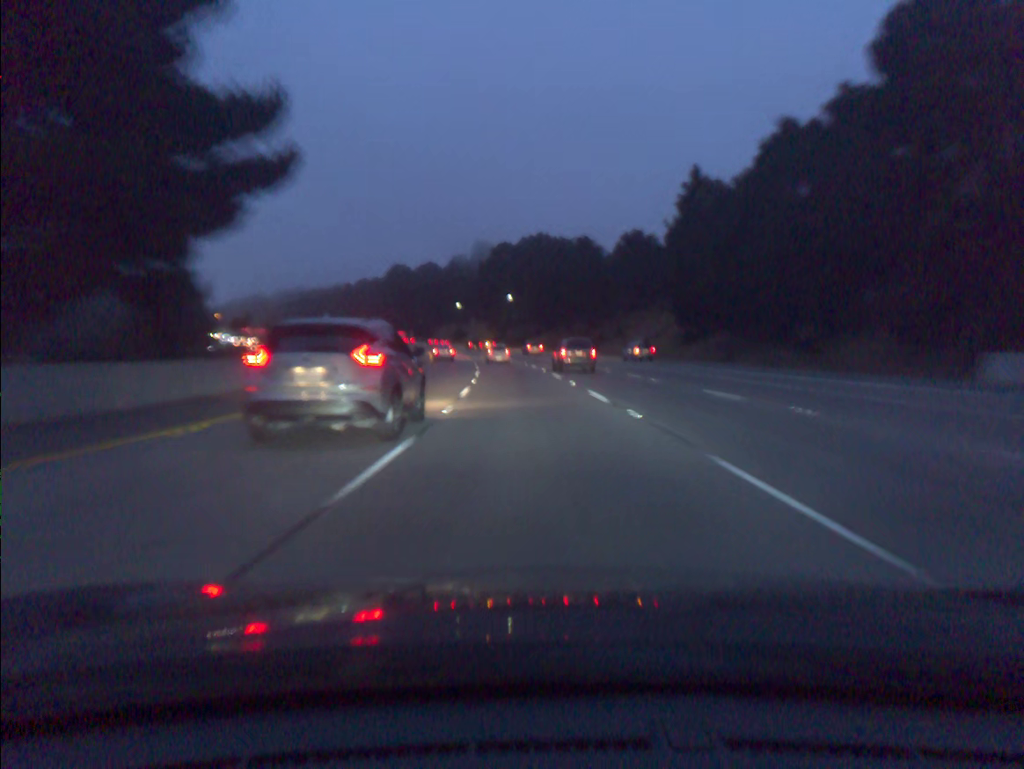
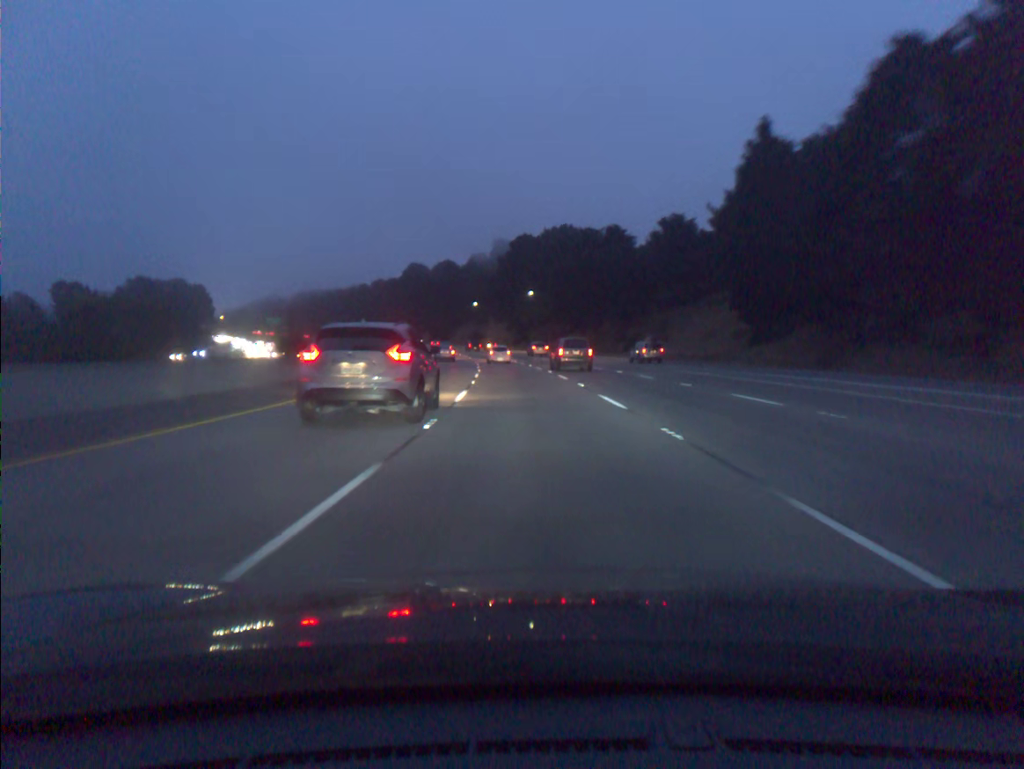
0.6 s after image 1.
(-0.2, +17.2) m; -2°
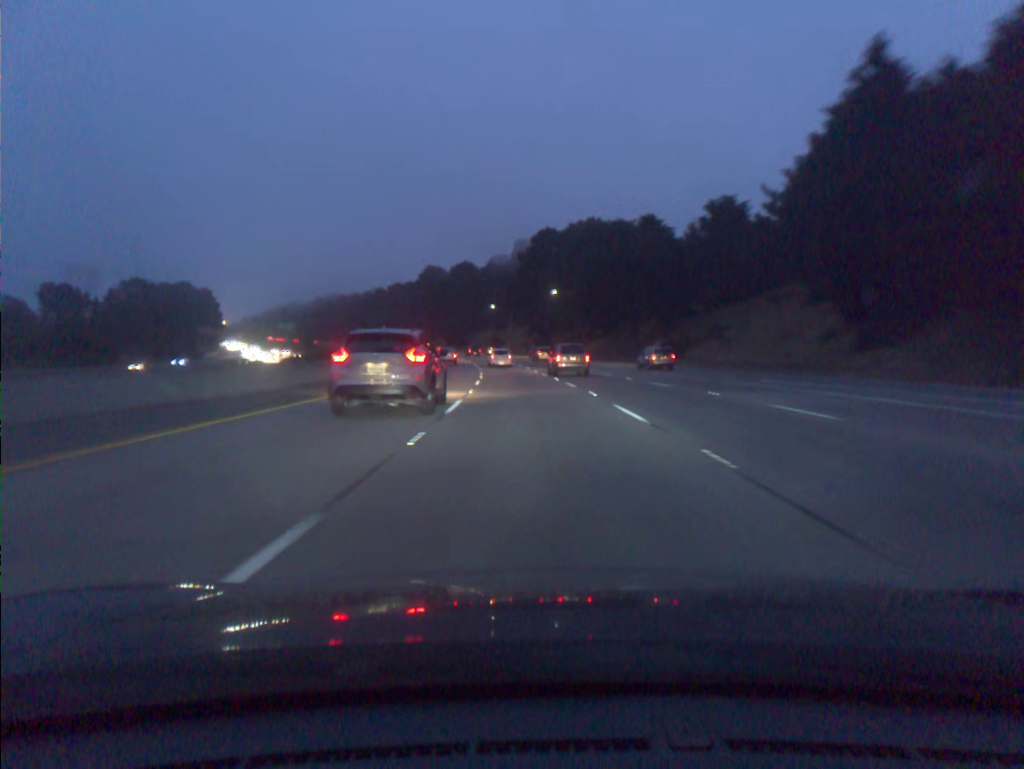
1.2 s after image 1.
(-0.3, +17.2) m; -2°
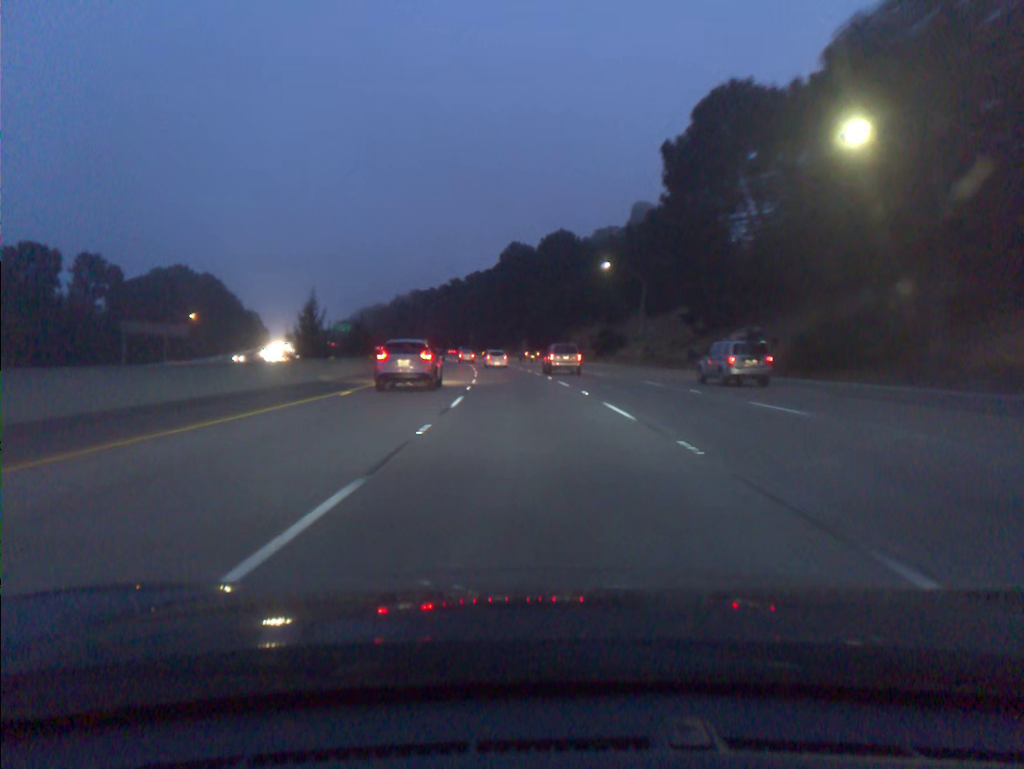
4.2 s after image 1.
(-5.6, +85.8) m; -8°
